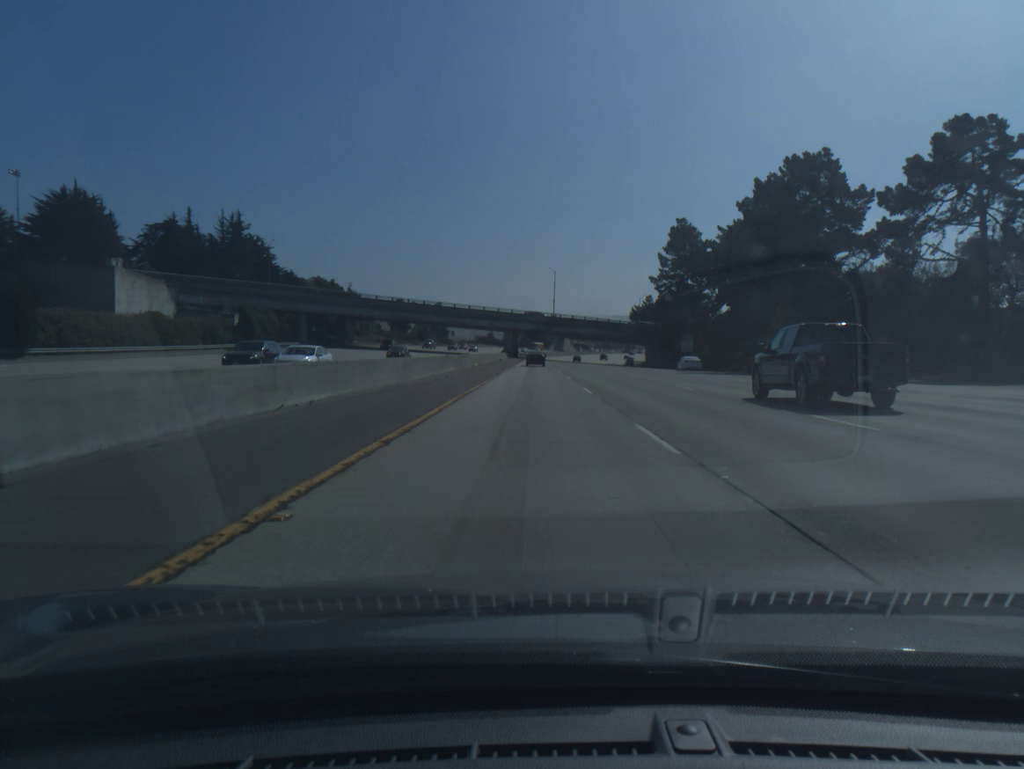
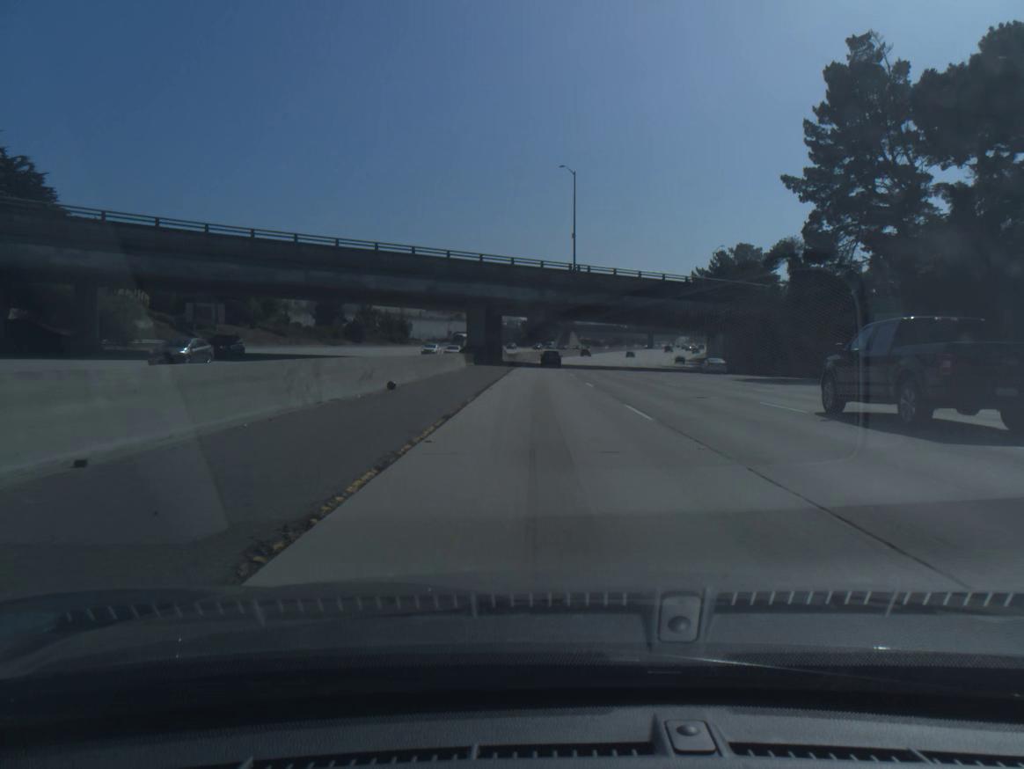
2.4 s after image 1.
(-0.7, +82.9) m; 0°
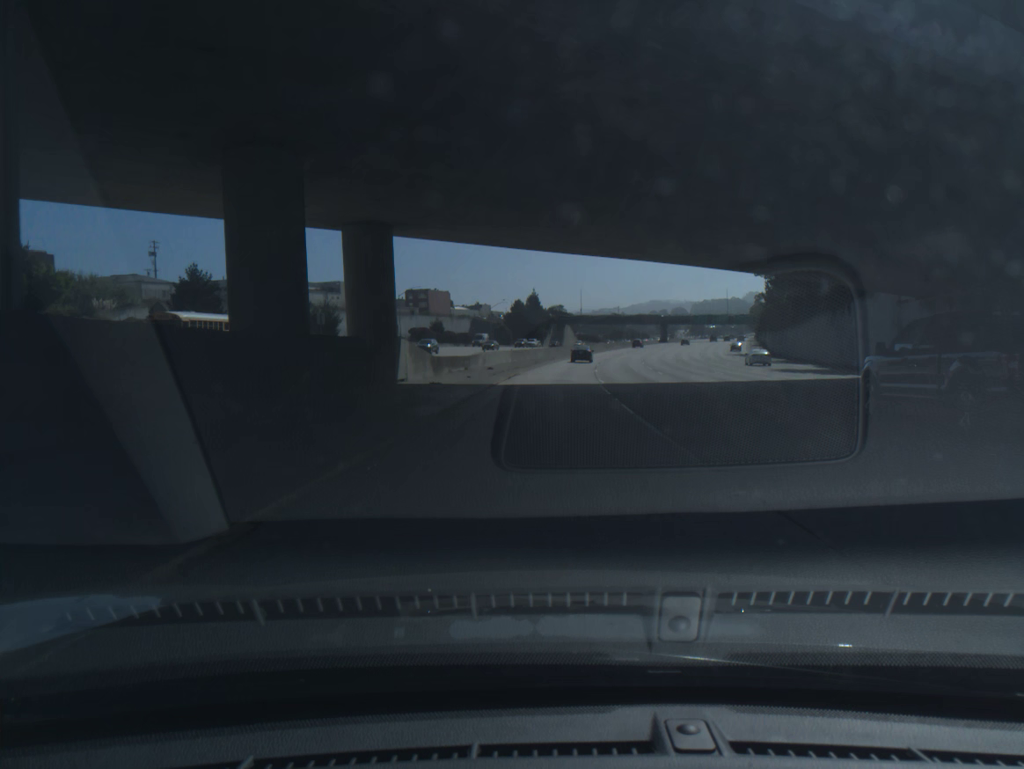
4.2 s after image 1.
(+0.3, +61.0) m; +1°
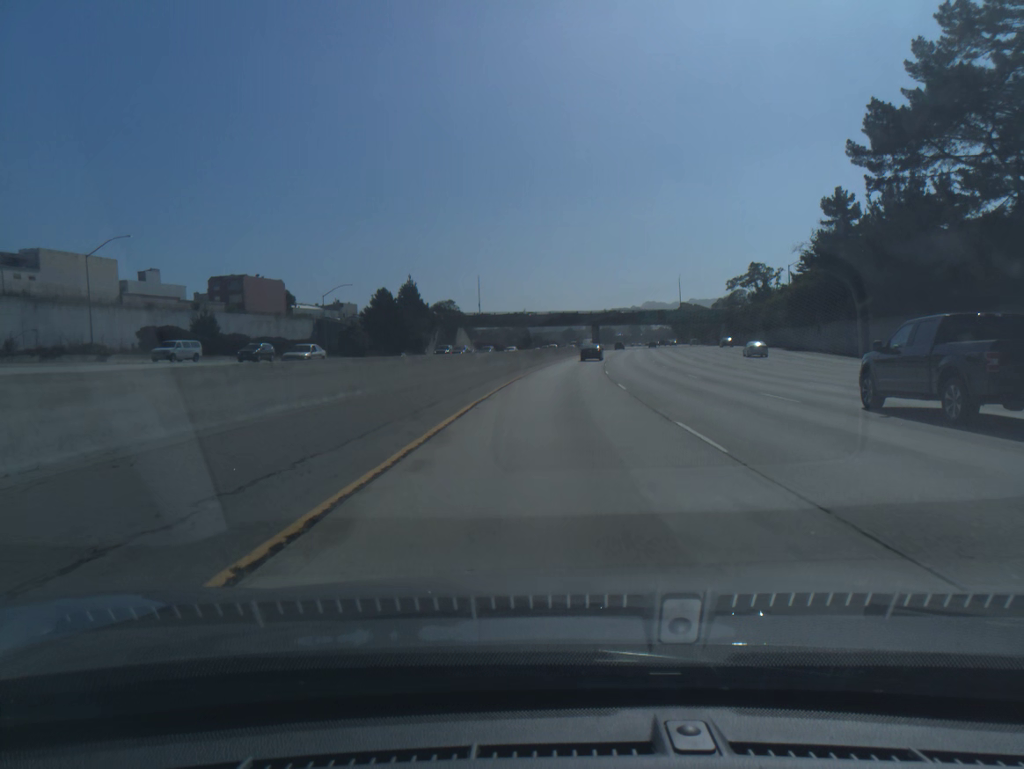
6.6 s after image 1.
(+4.3, +79.5) m; +7°
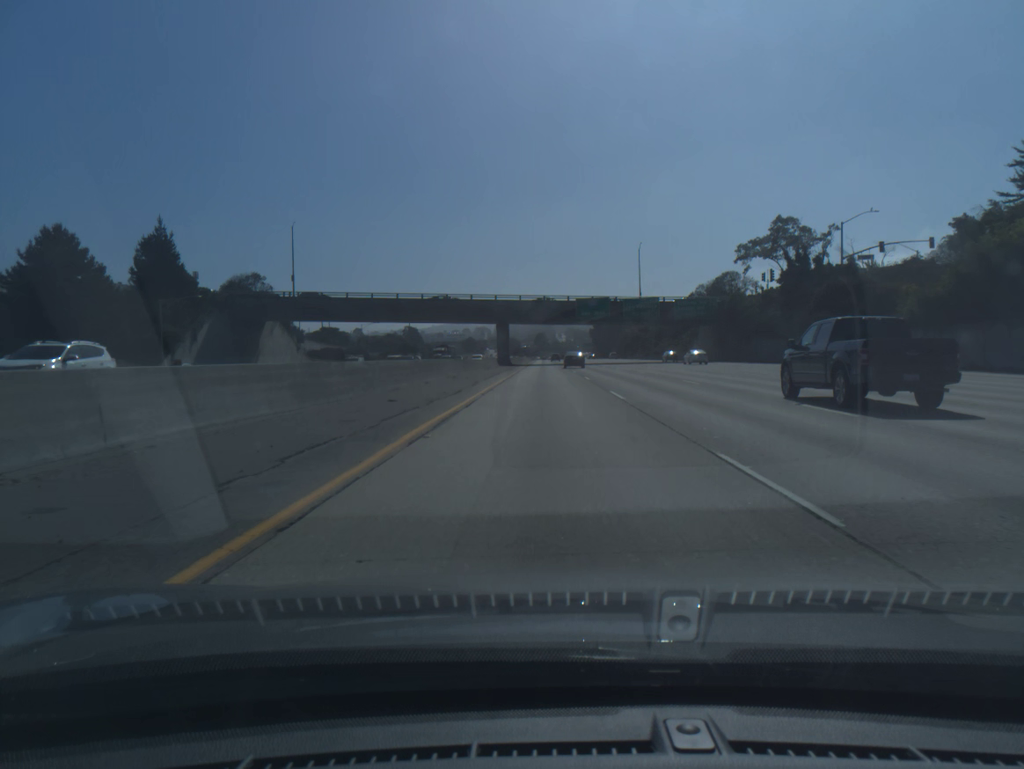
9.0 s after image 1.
(+5.2, +77.7) m; +7°
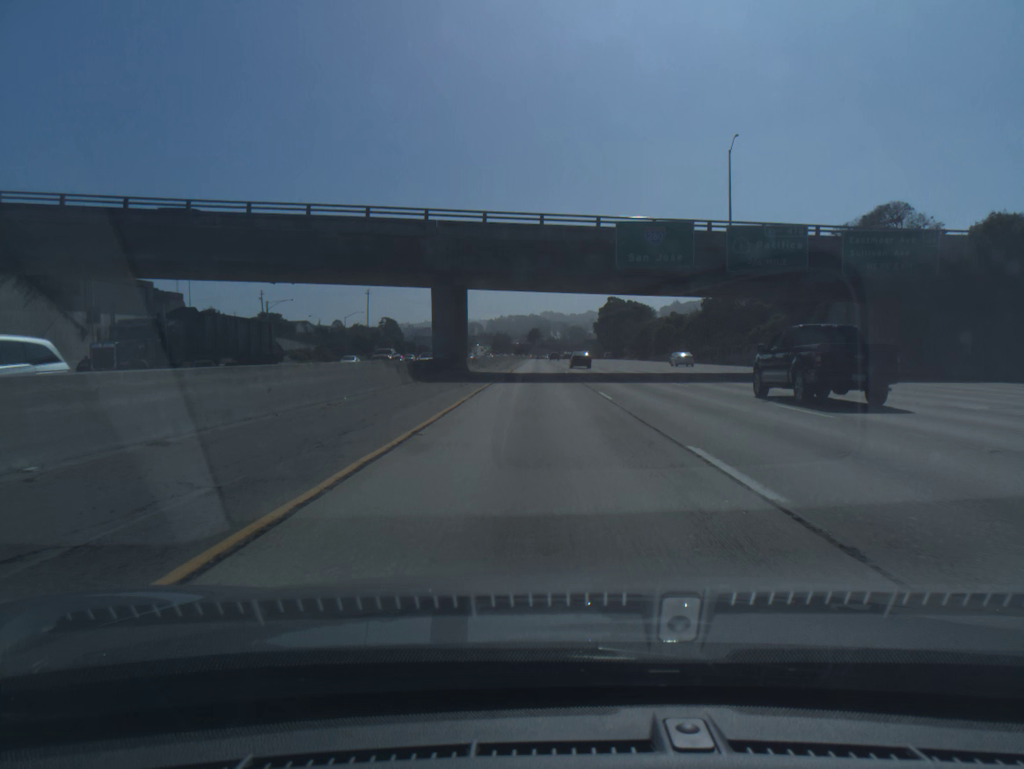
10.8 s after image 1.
(+0.6, +57.8) m; +1°
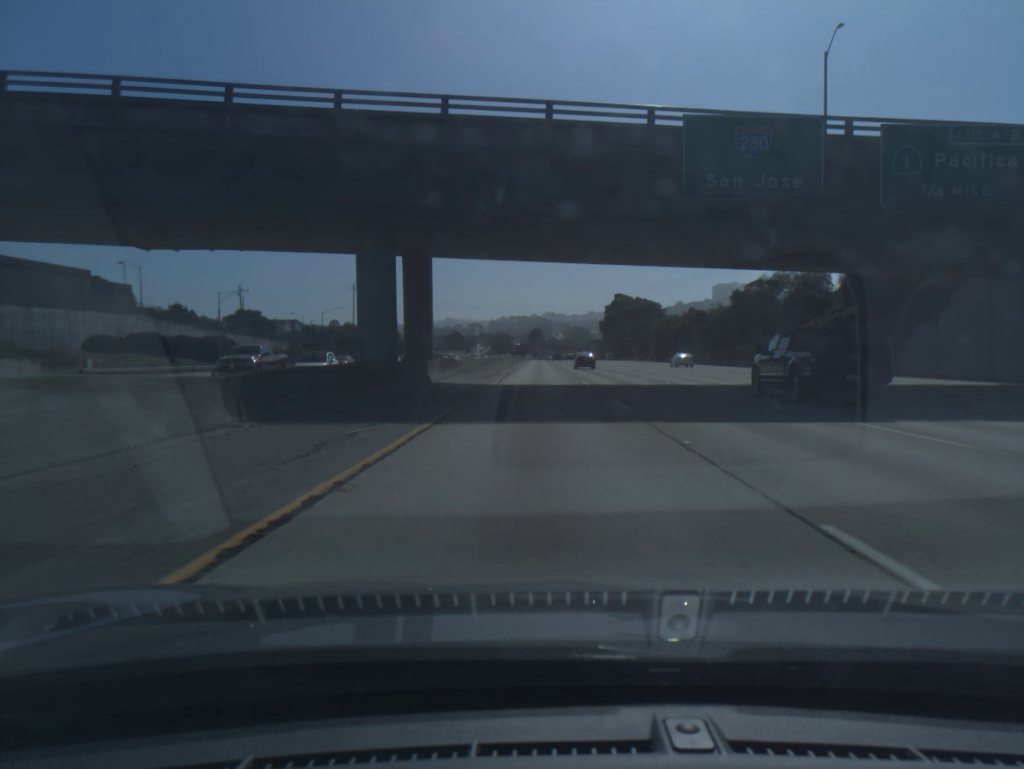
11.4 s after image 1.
(0.0, +19.3) m; 0°
